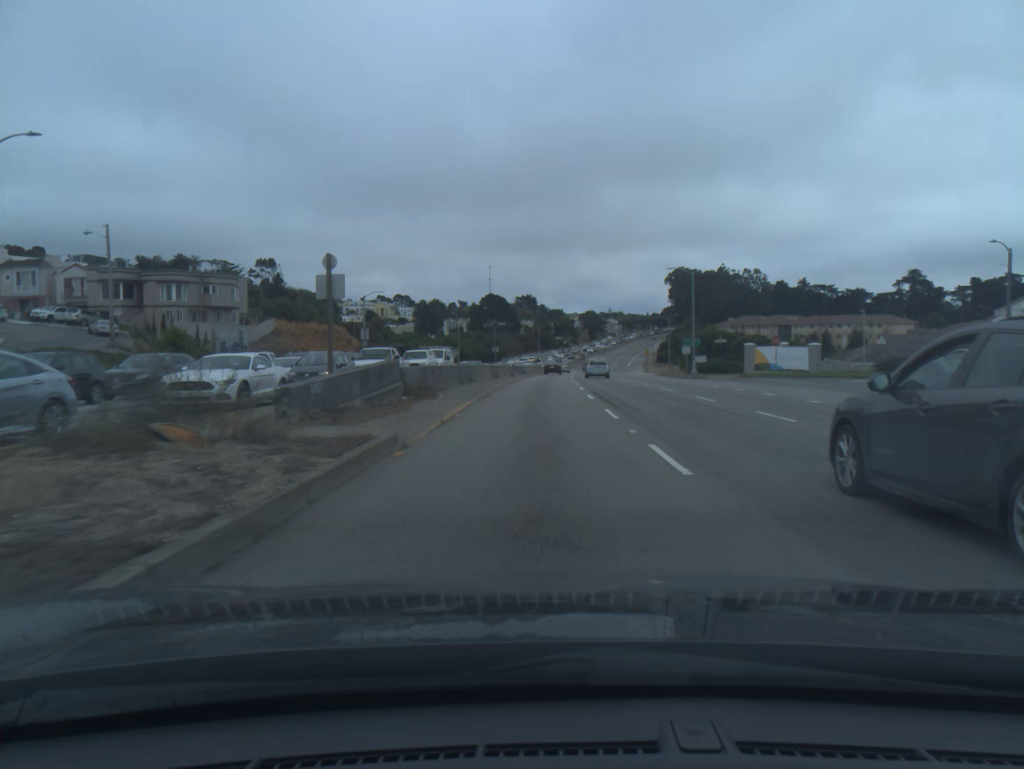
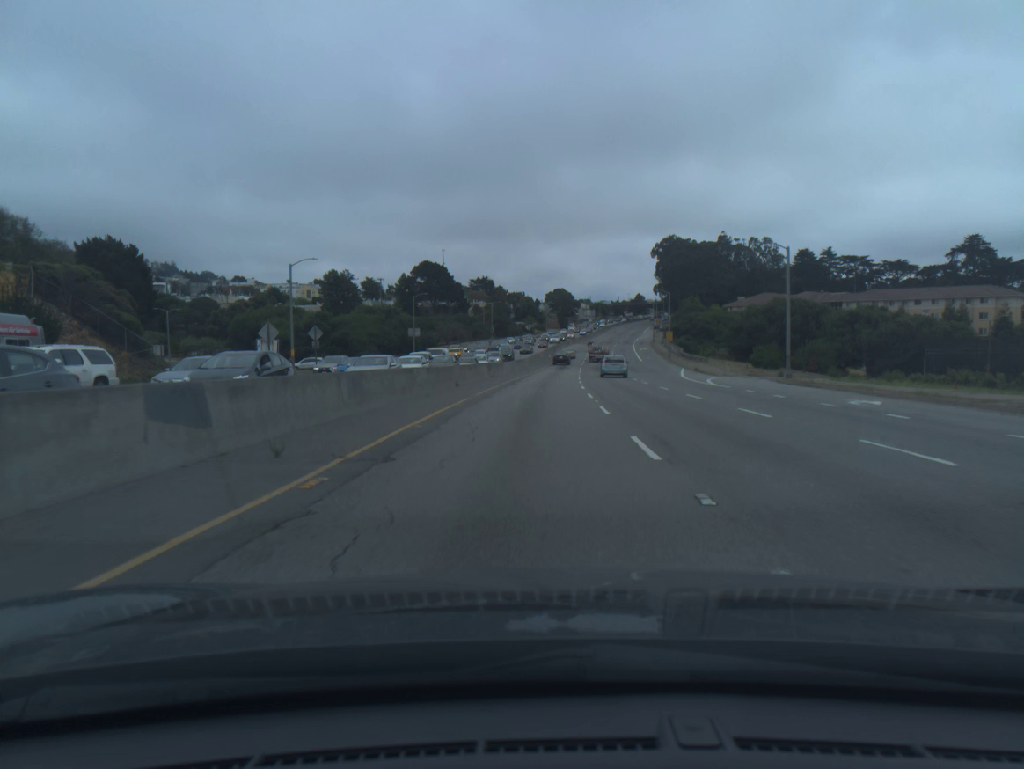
(+1.7, +79.8) m; +3°
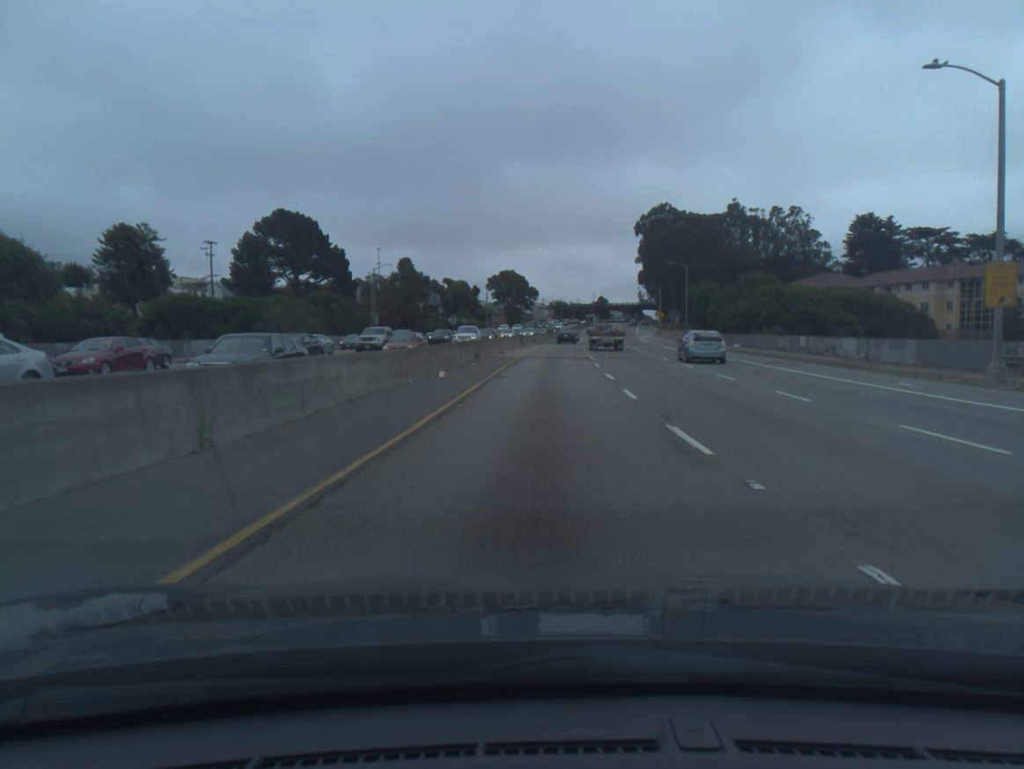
(+2.6, +88.8) m; +3°
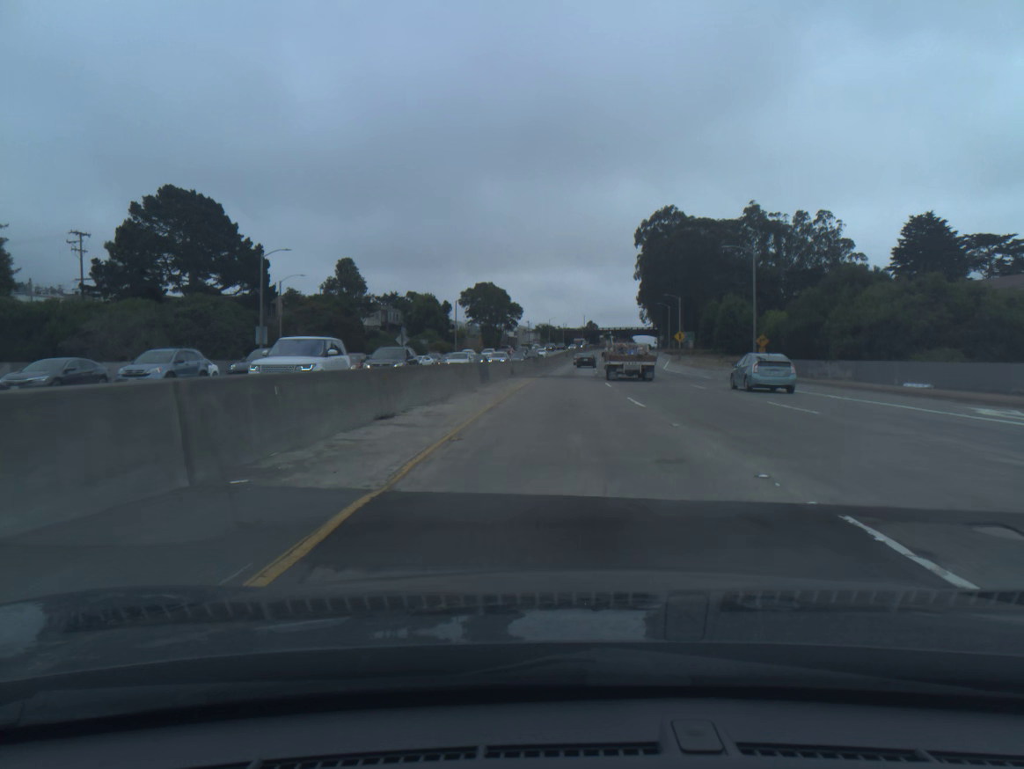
(+0.3, +35.1) m; +1°
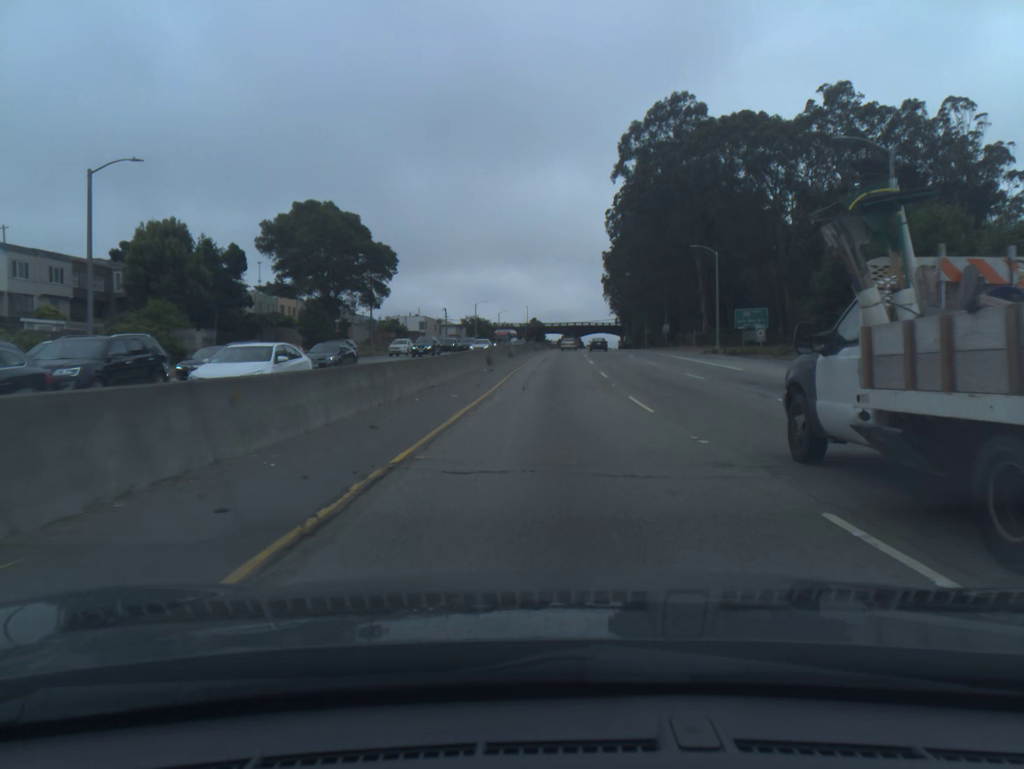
(+3.7, +84.9) m; +4°
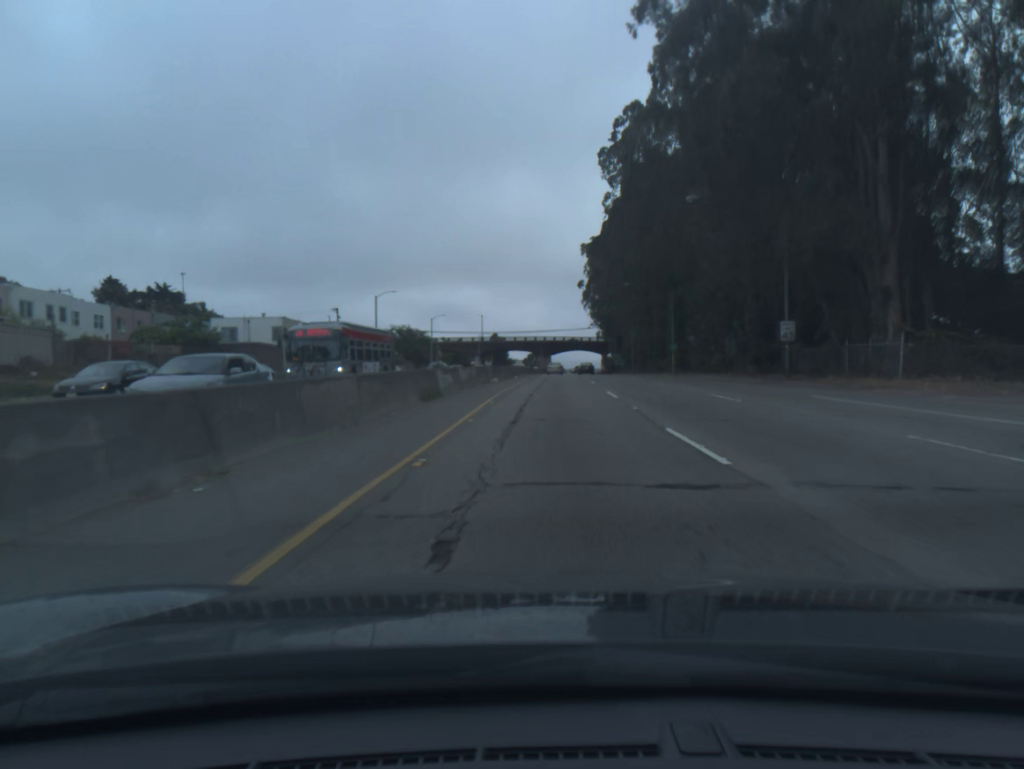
(+1.5, +66.6) m; +3°
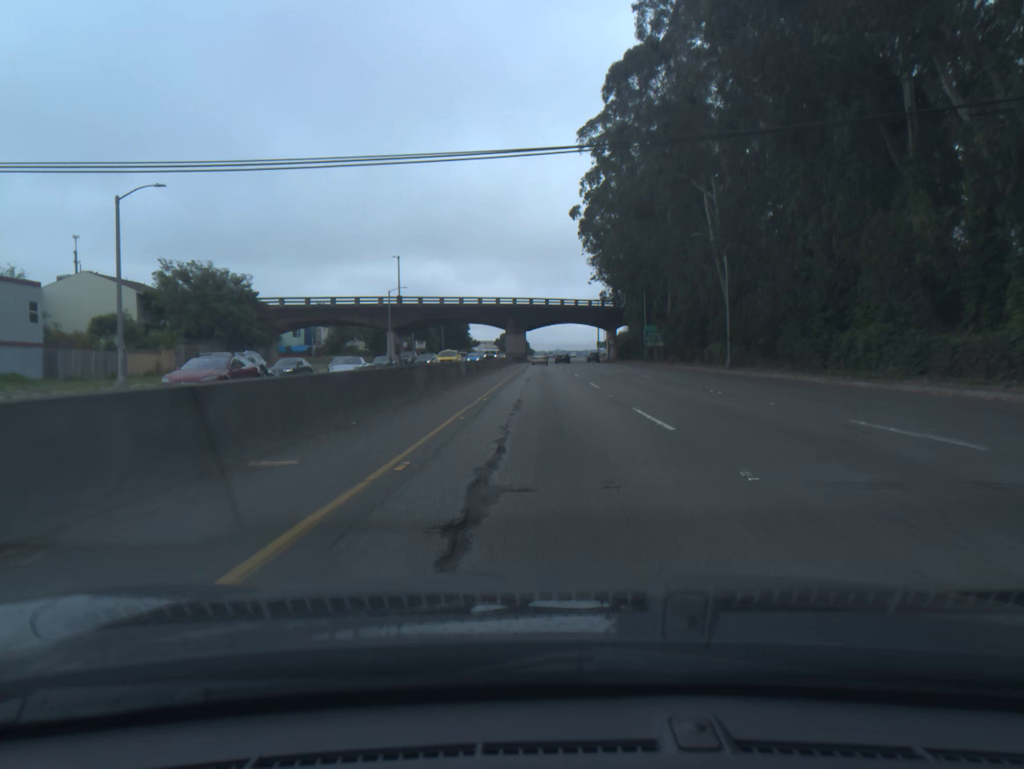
(+1.5, +84.3) m; +2°
